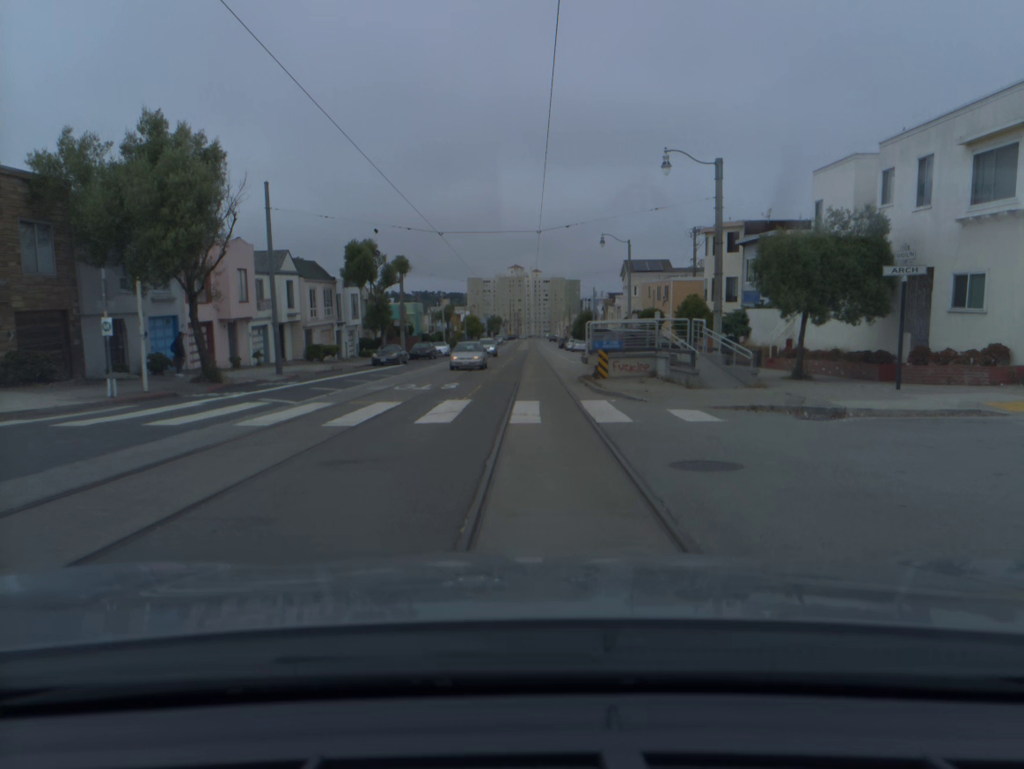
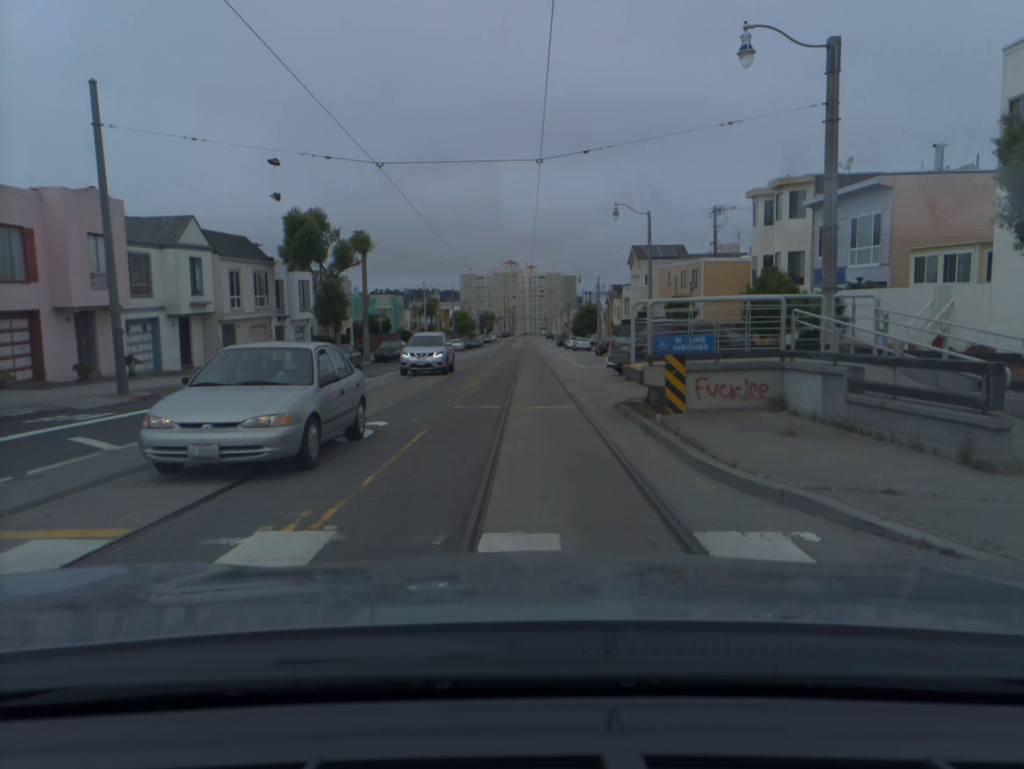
(+0.1, +12.3) m; 0°
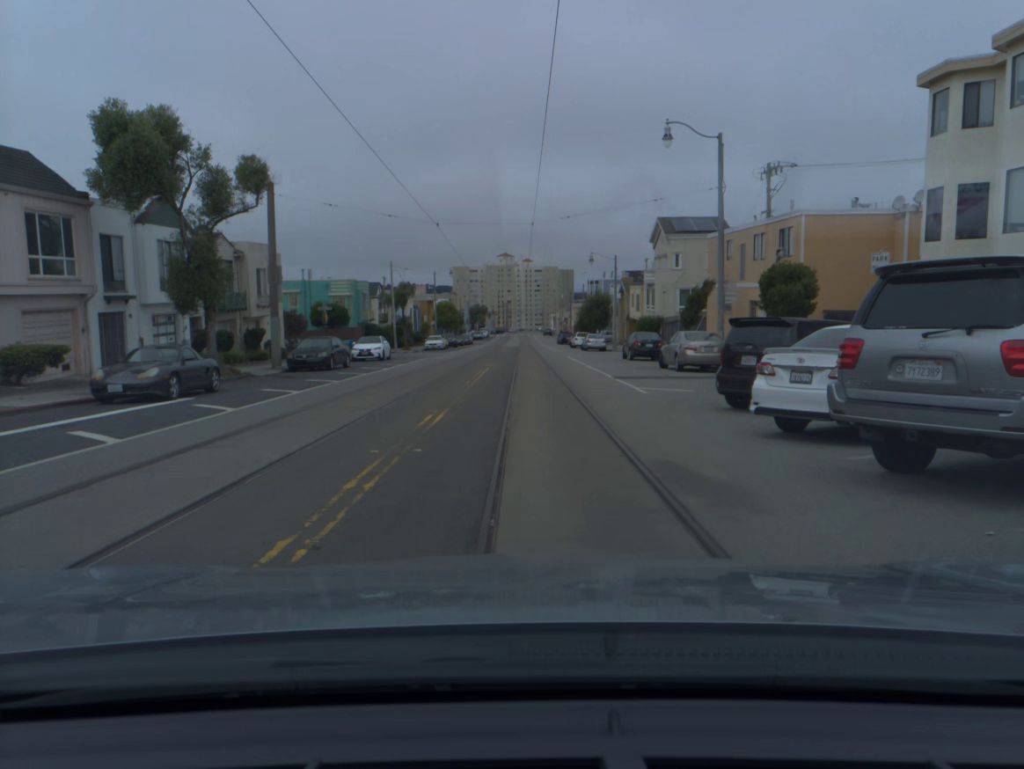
(0.0, +17.8) m; +1°
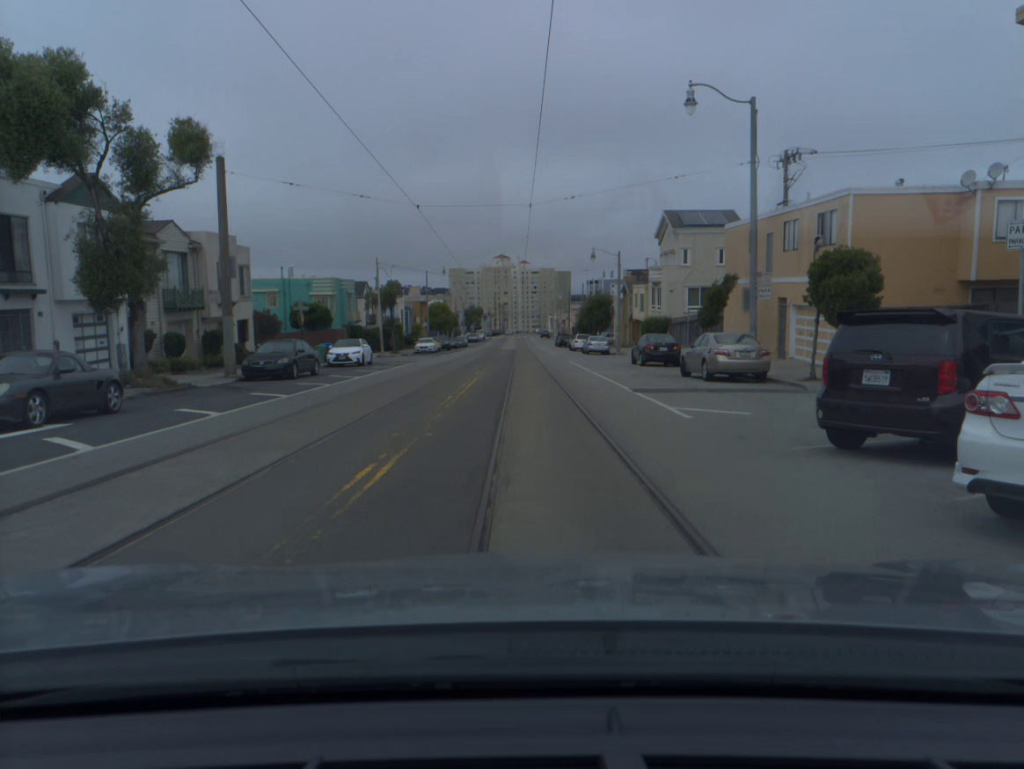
(0.0, +5.0) m; 0°
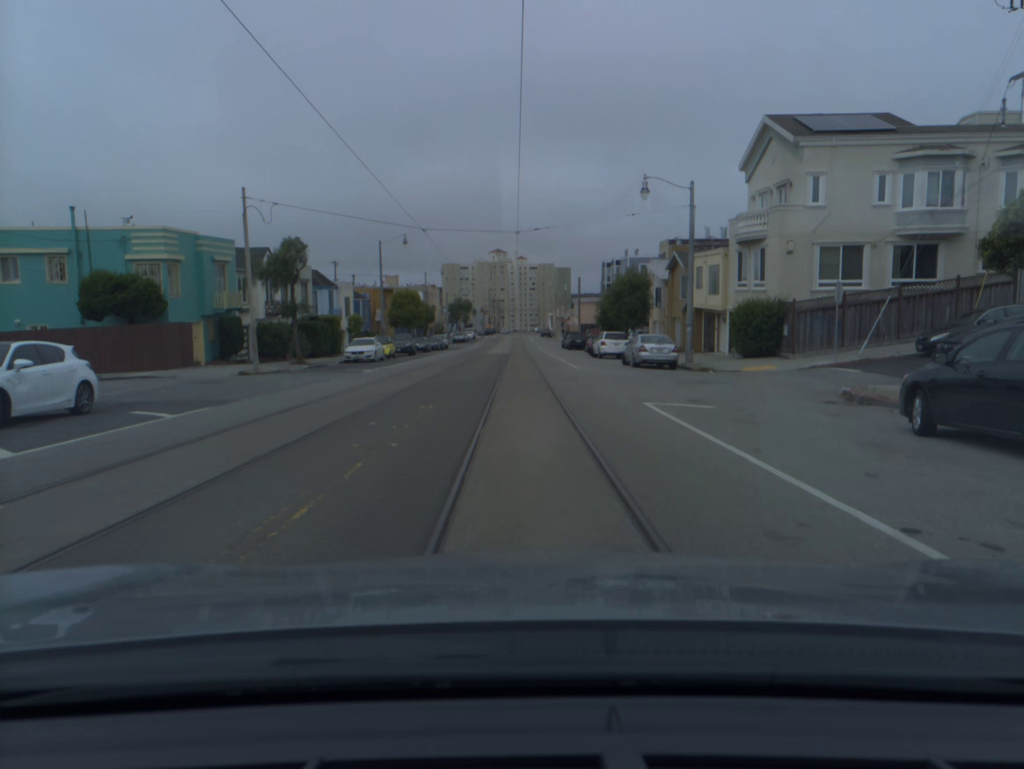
(+0.3, +27.9) m; +1°
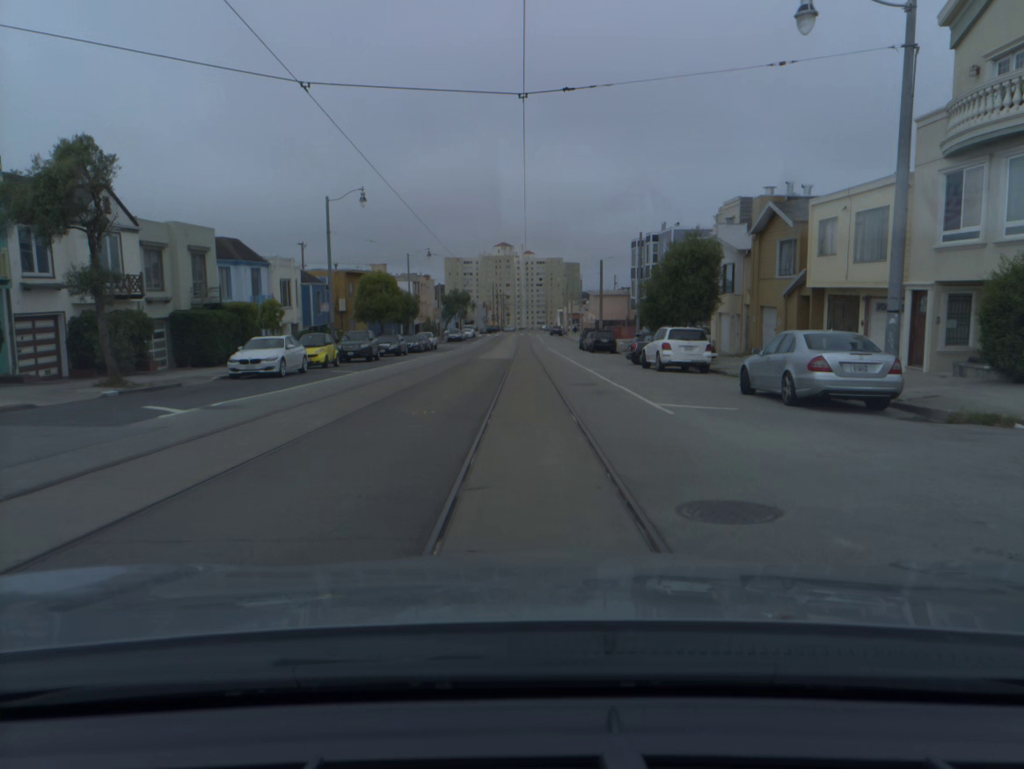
(-0.1, +18.5) m; -1°
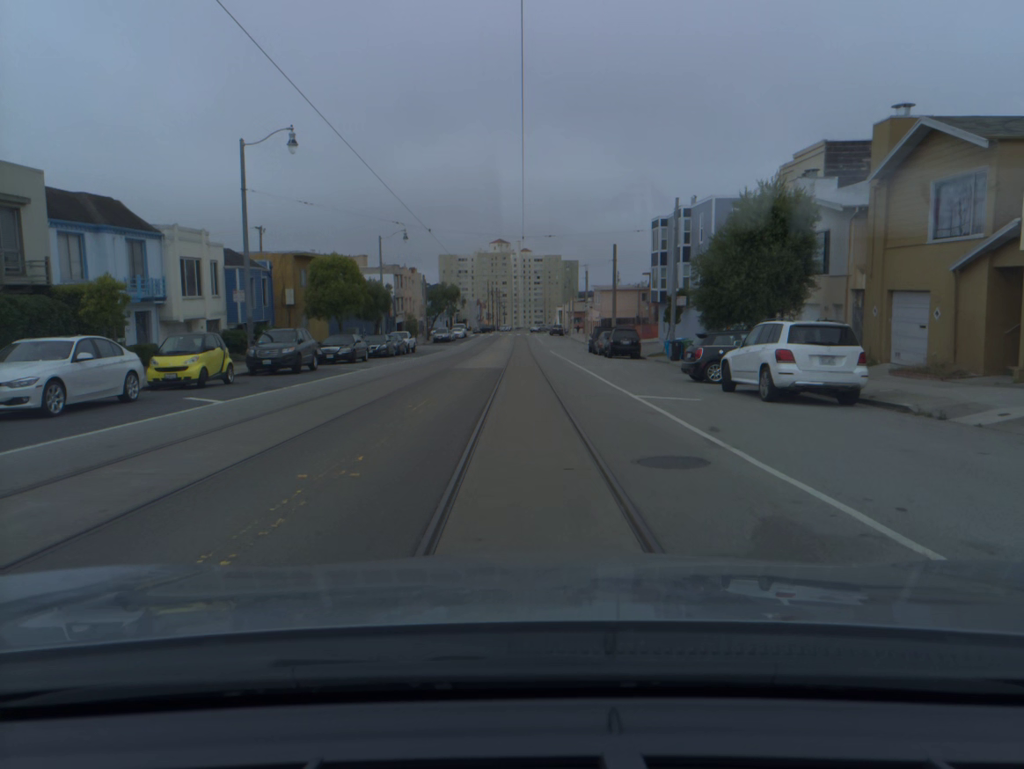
(0.0, +12.9) m; 0°
